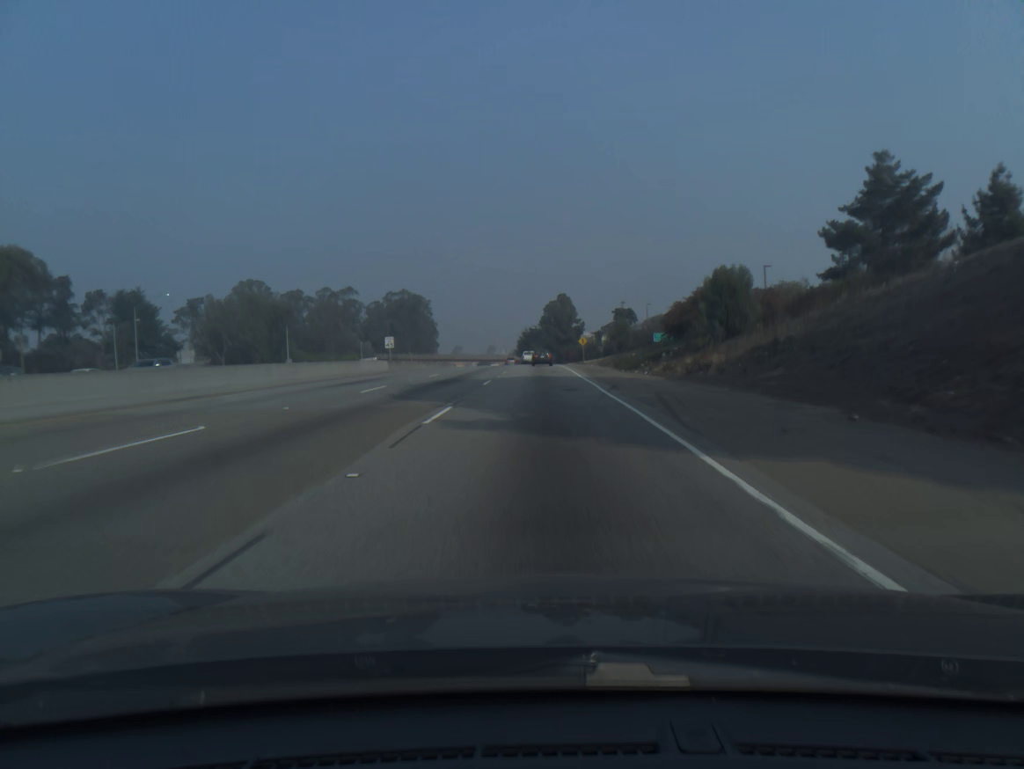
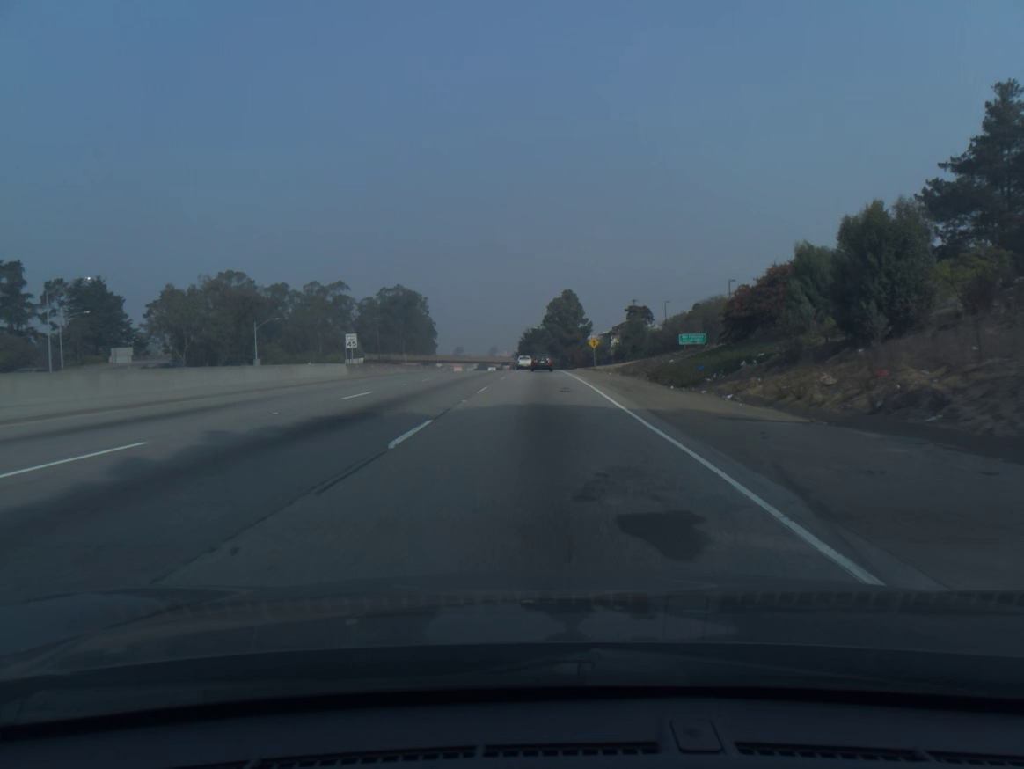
(0.0, +17.1) m; 0°
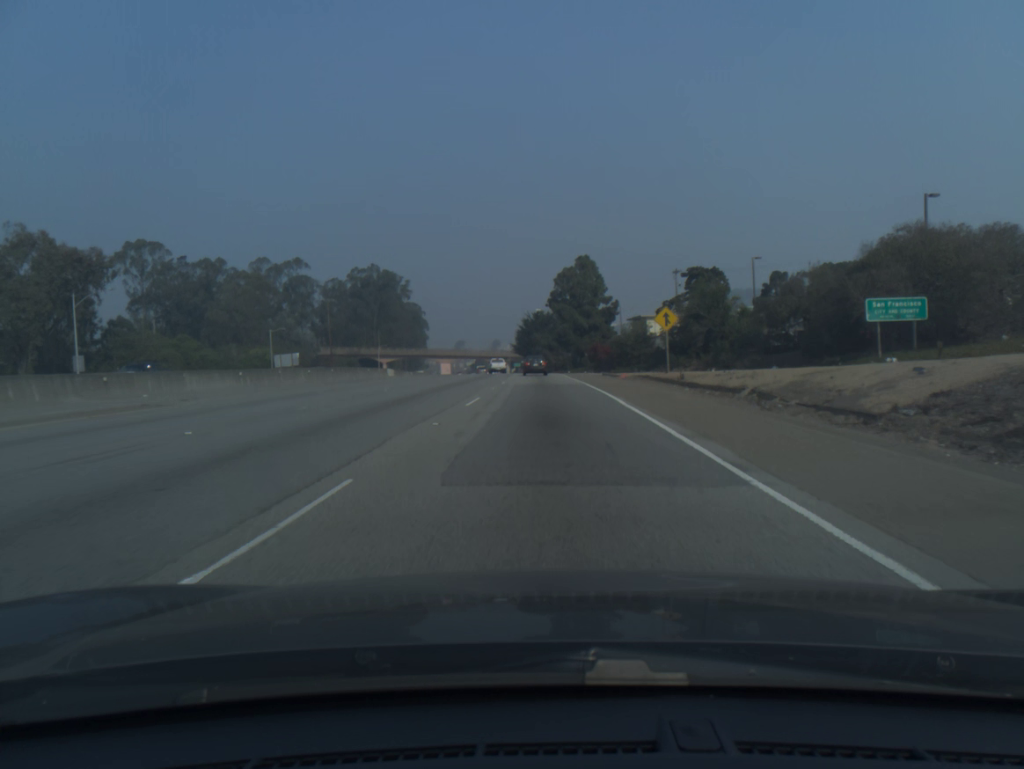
(-0.2, +49.7) m; 0°
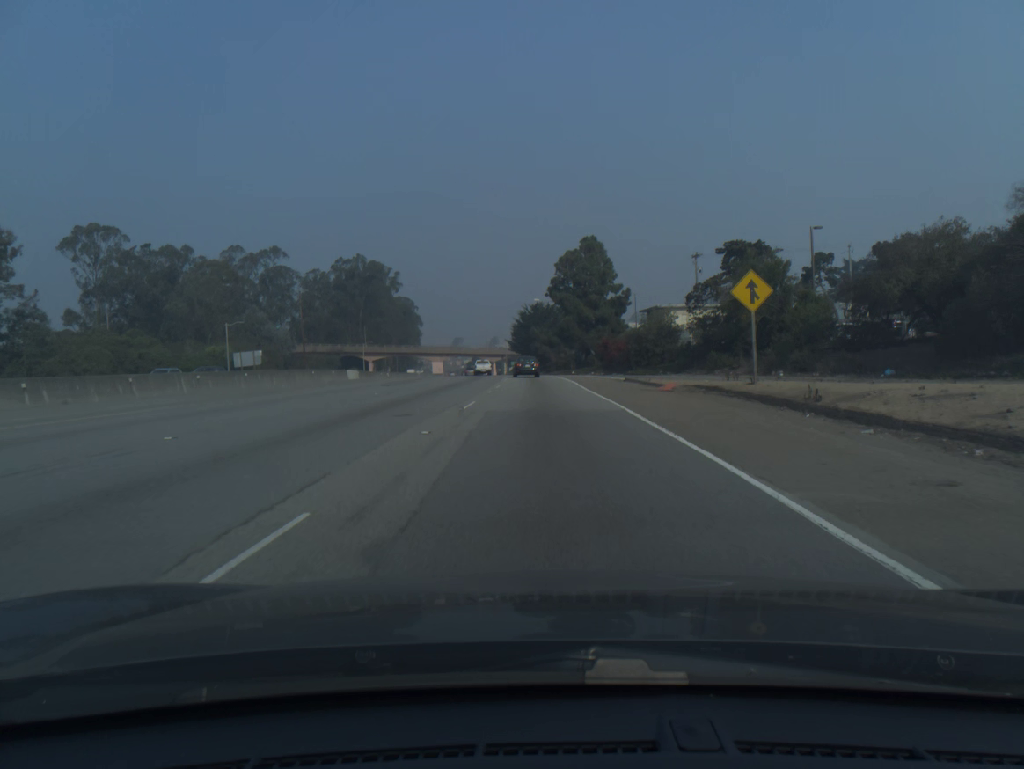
(0.0, +16.0) m; 0°
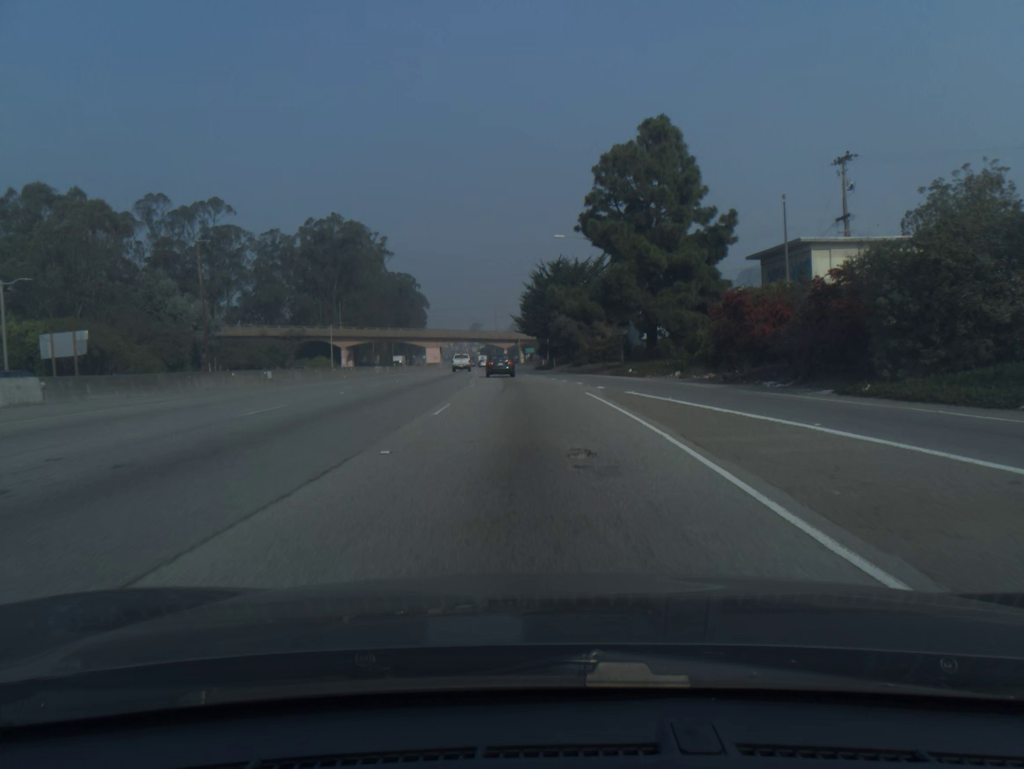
(-0.4, +46.8) m; -1°
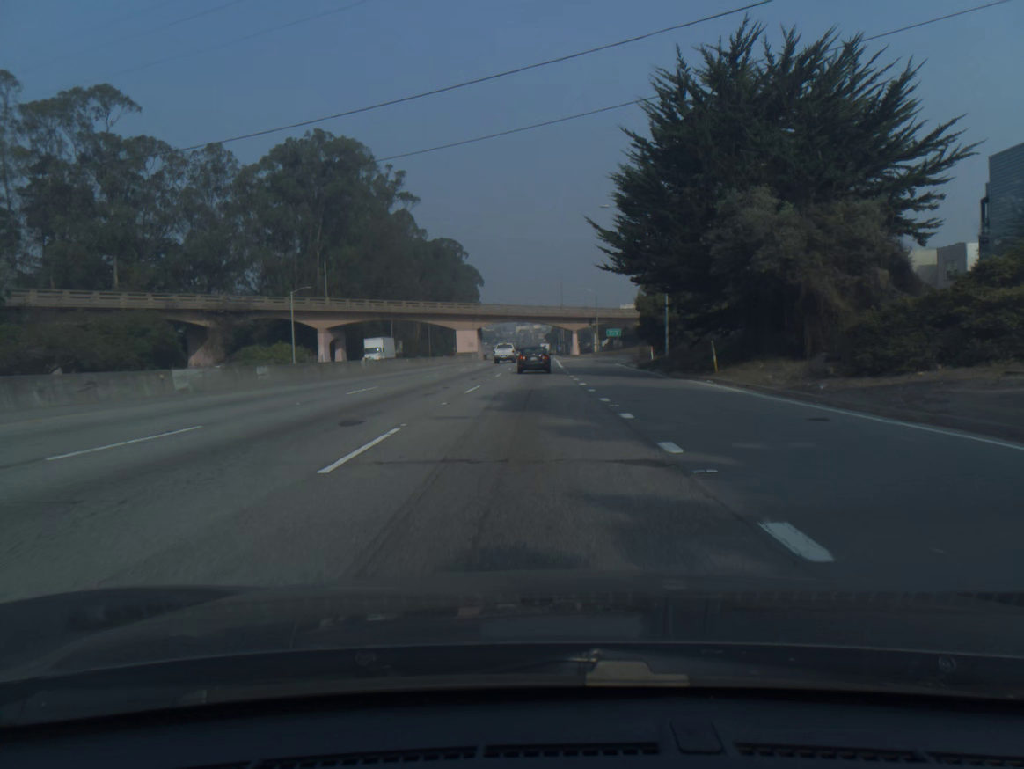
(-2.8, +59.0) m; -5°
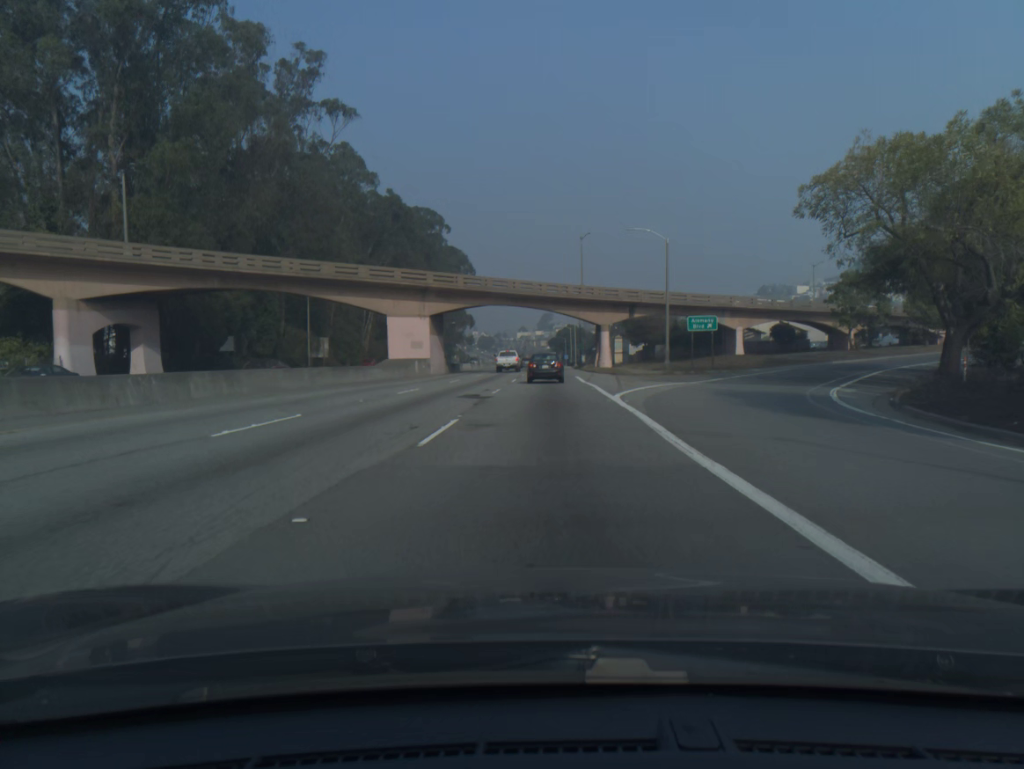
(-0.7, +55.8) m; -1°
